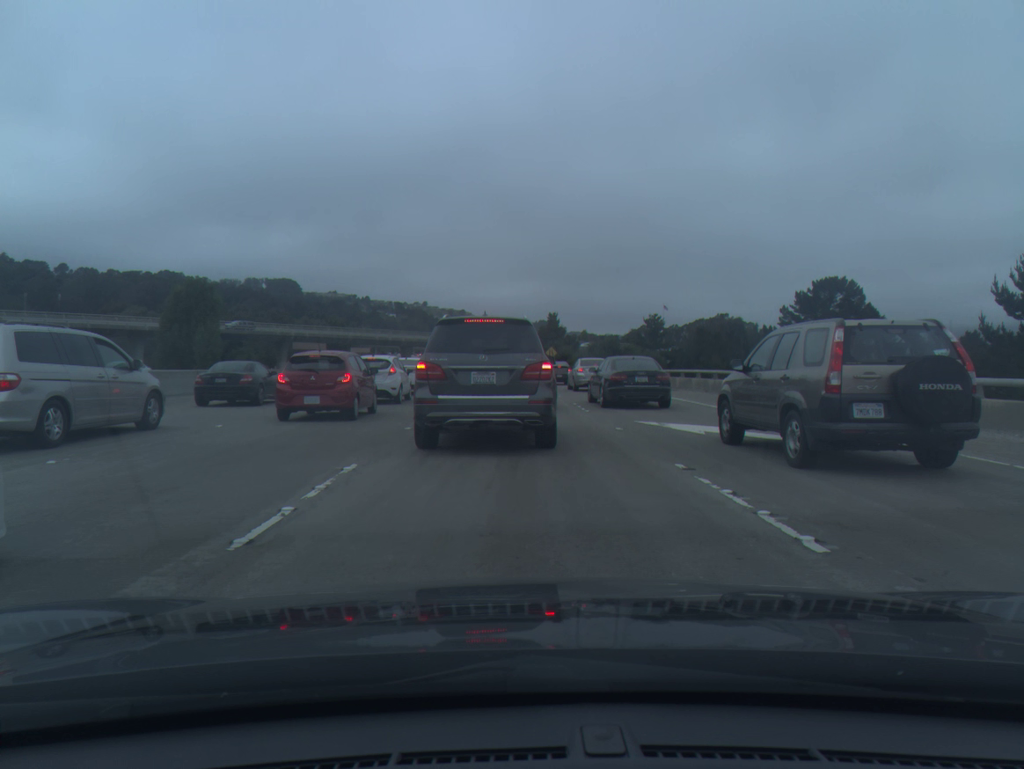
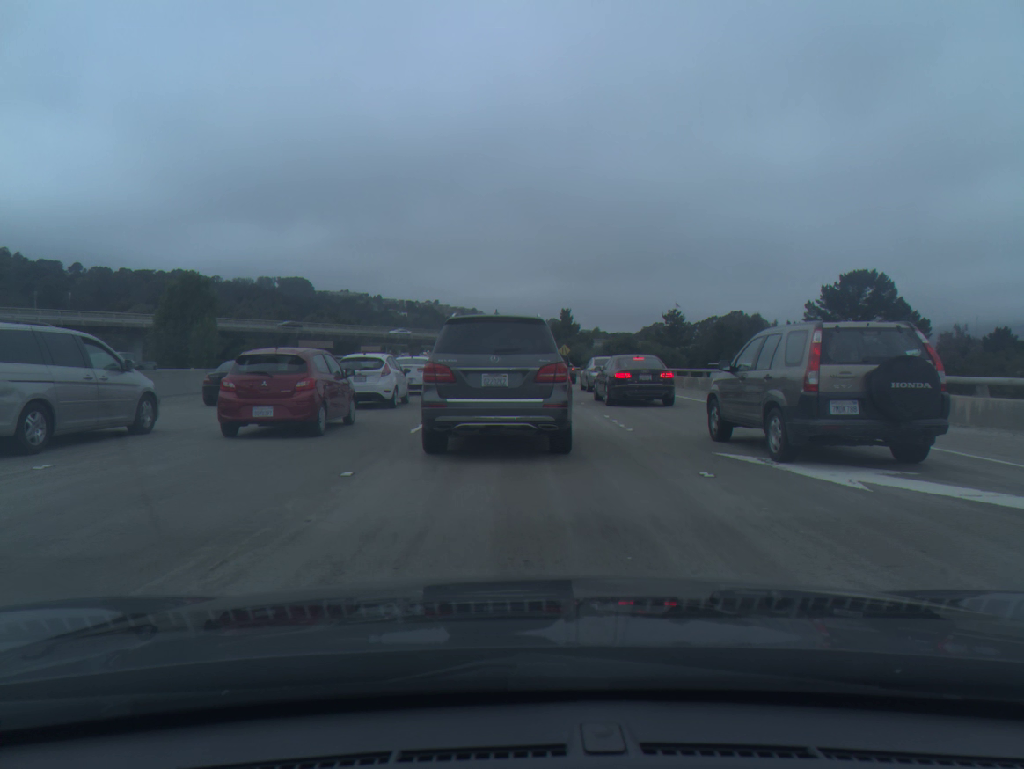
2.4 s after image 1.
(0.0, +5.9) m; -1°
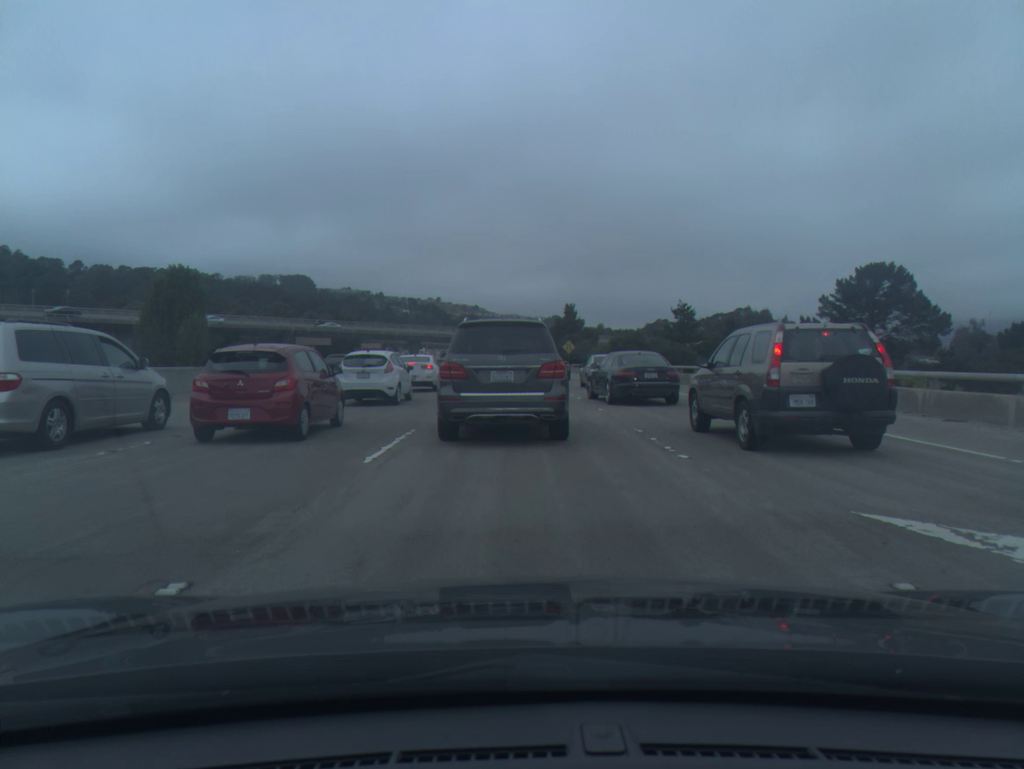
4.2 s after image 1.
(0.0, +4.3) m; 0°
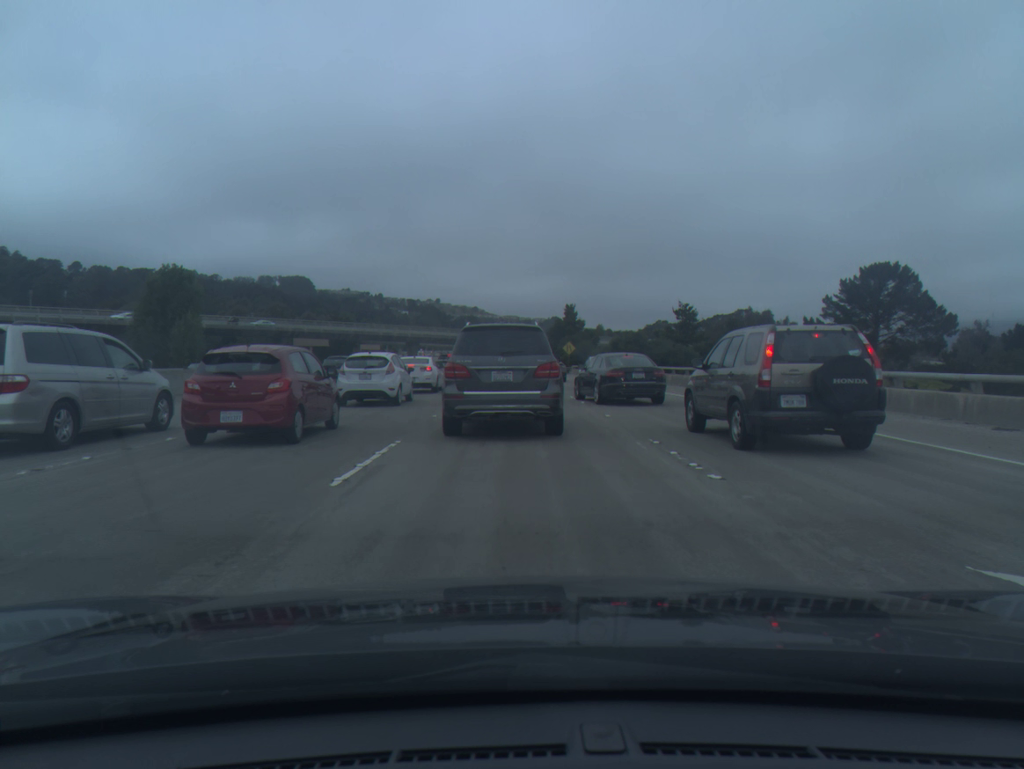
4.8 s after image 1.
(0.0, +1.6) m; 0°
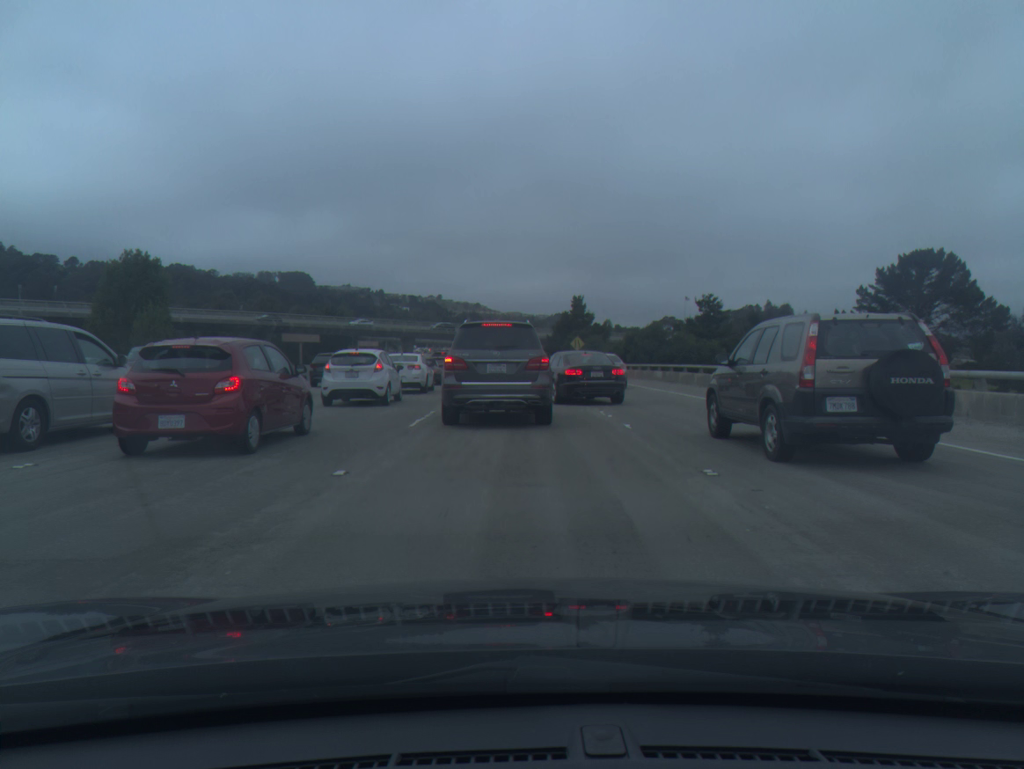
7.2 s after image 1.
(+0.1, +8.9) m; 0°
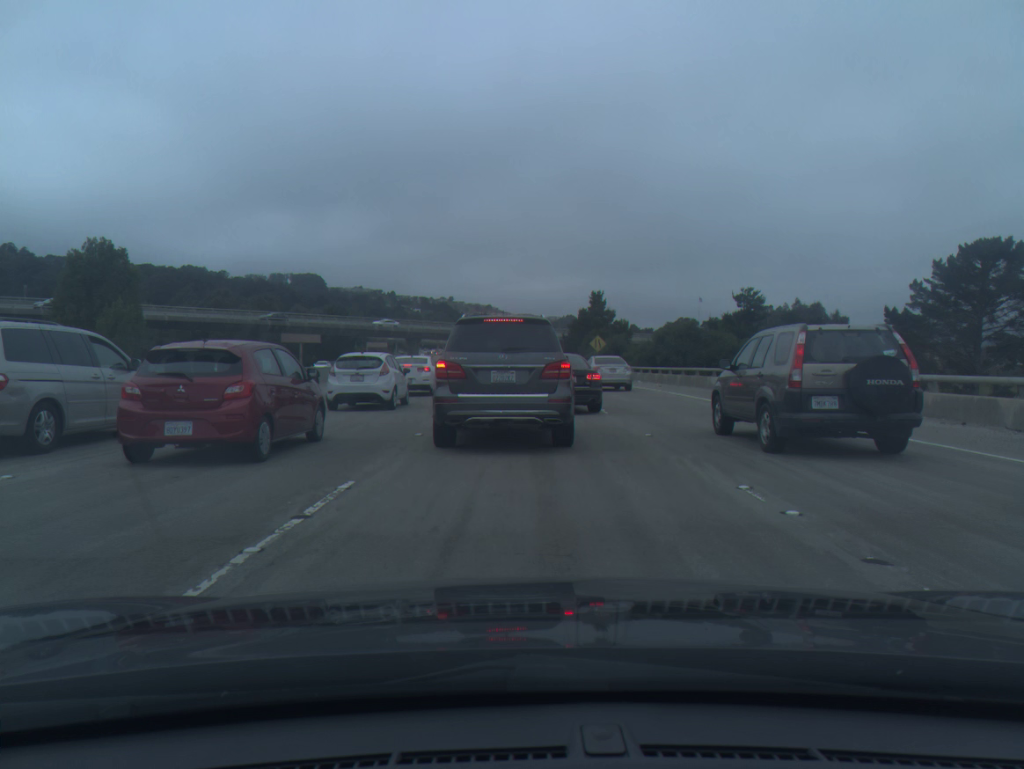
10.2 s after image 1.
(-0.1, +10.0) m; -1°
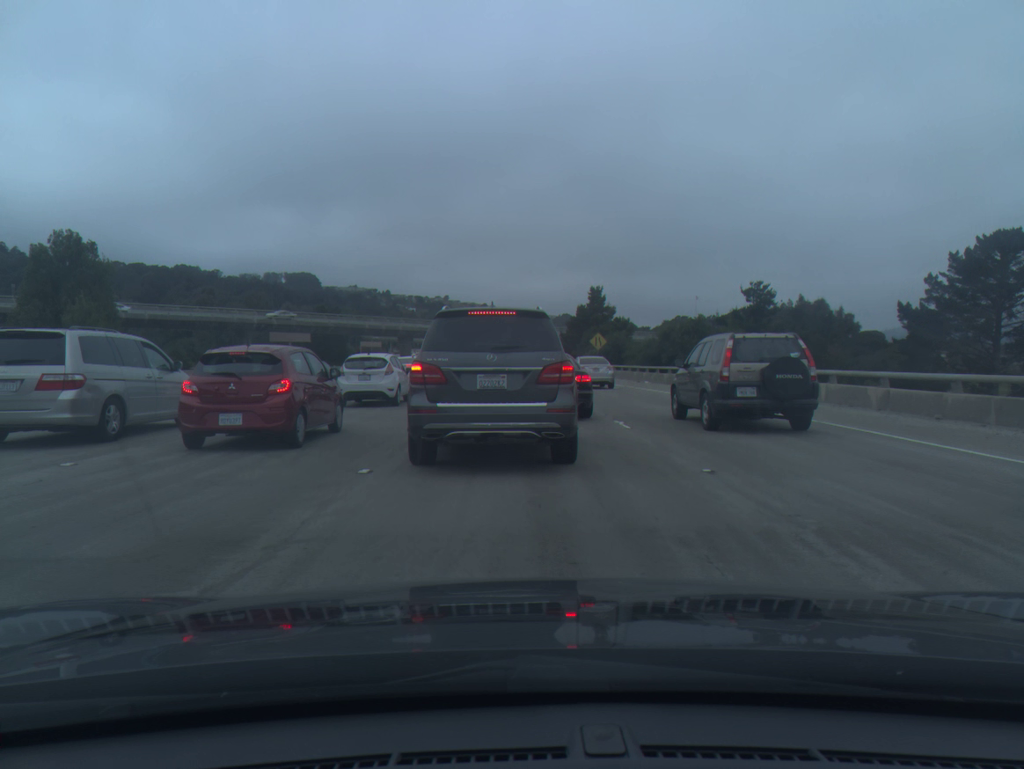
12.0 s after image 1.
(0.0, +4.3) m; +1°
